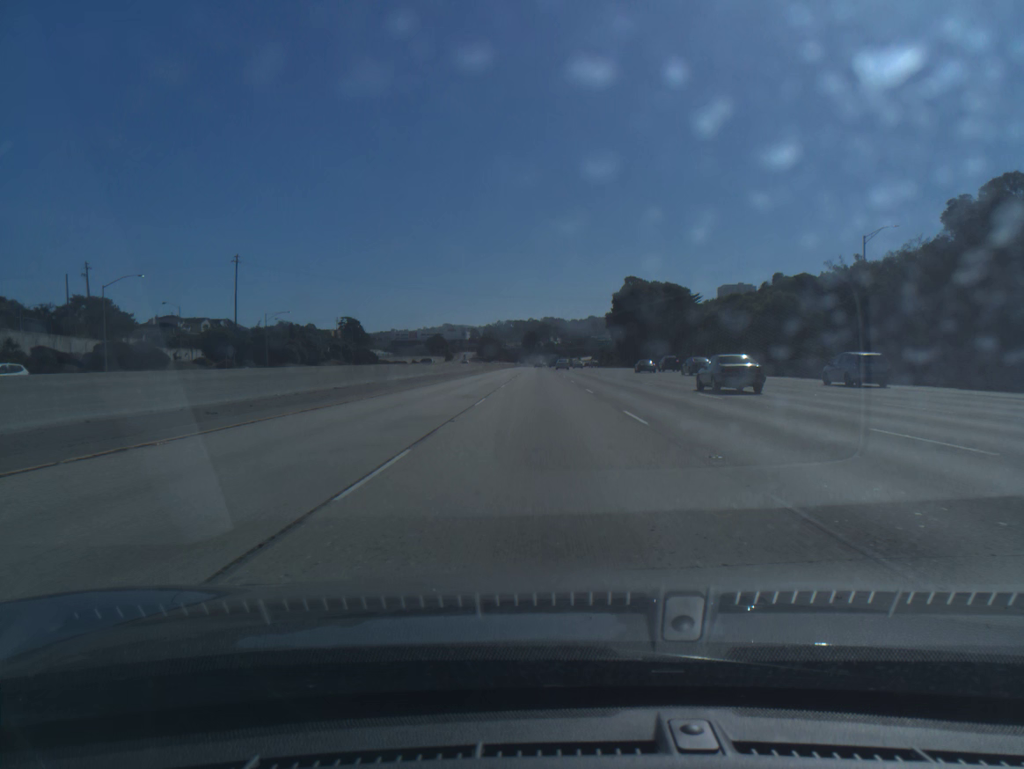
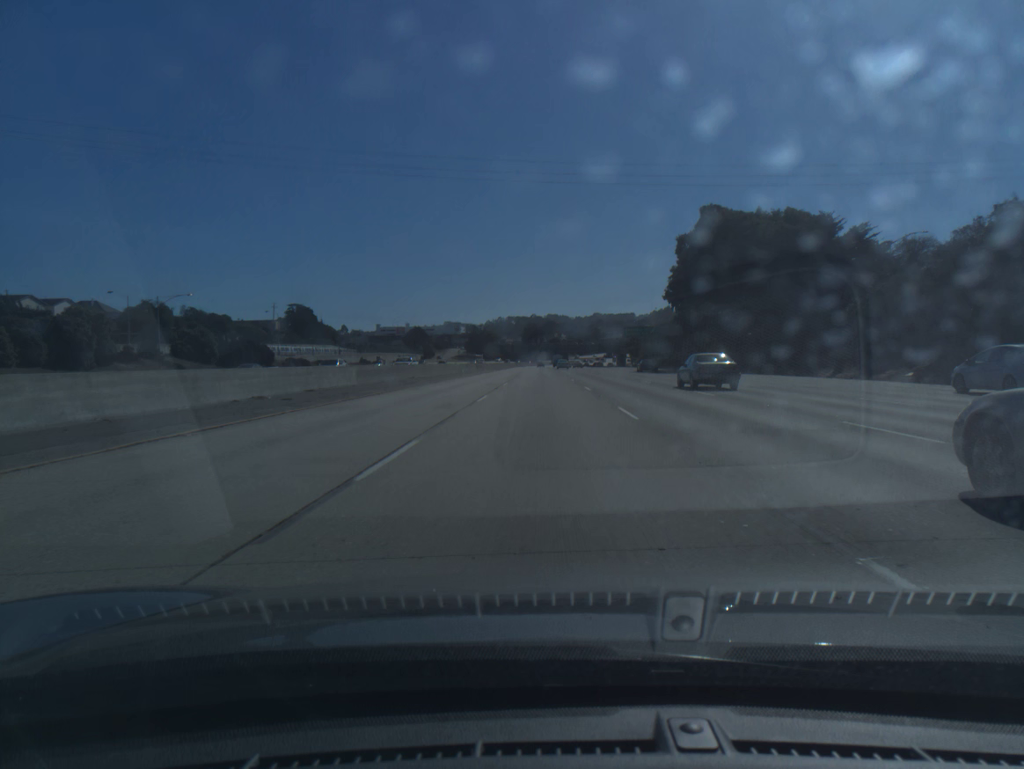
(0.0, +86.6) m; 0°
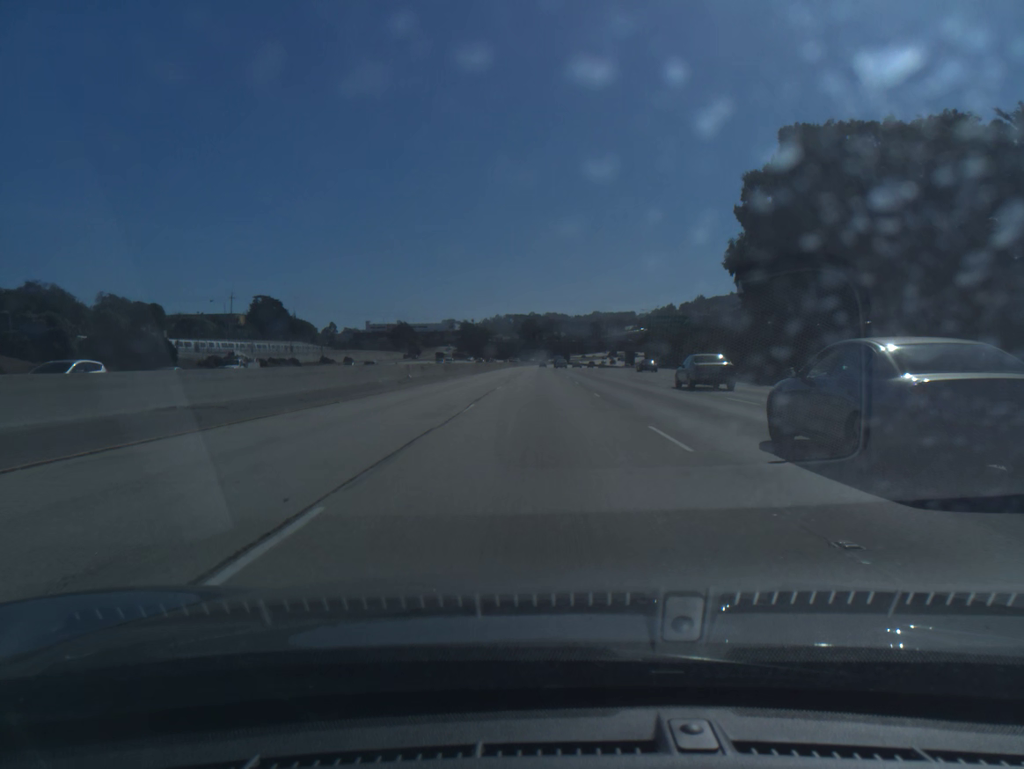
(0.0, +34.7) m; 0°
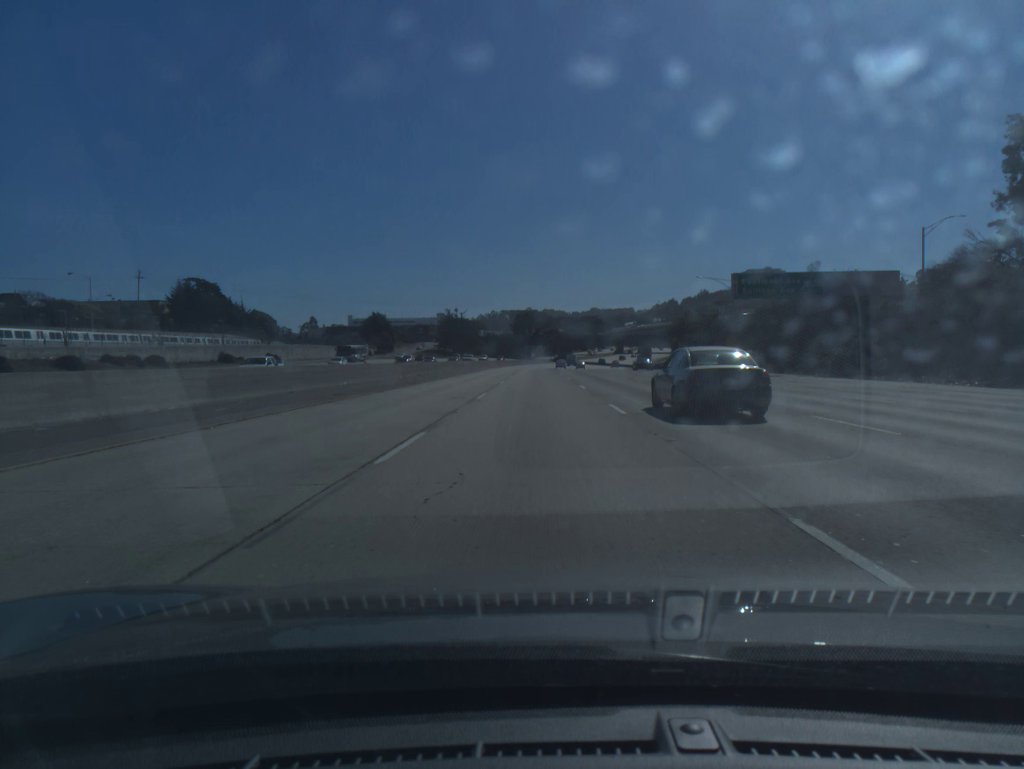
(+0.1, +52.0) m; 0°
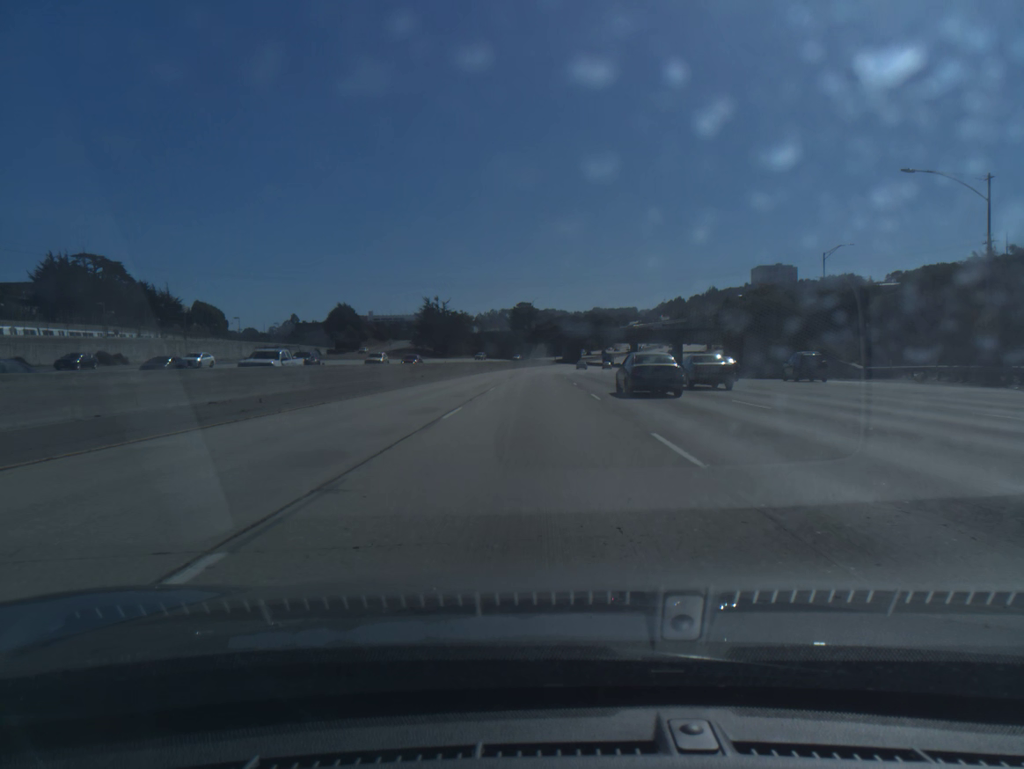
(0.0, +51.9) m; 0°
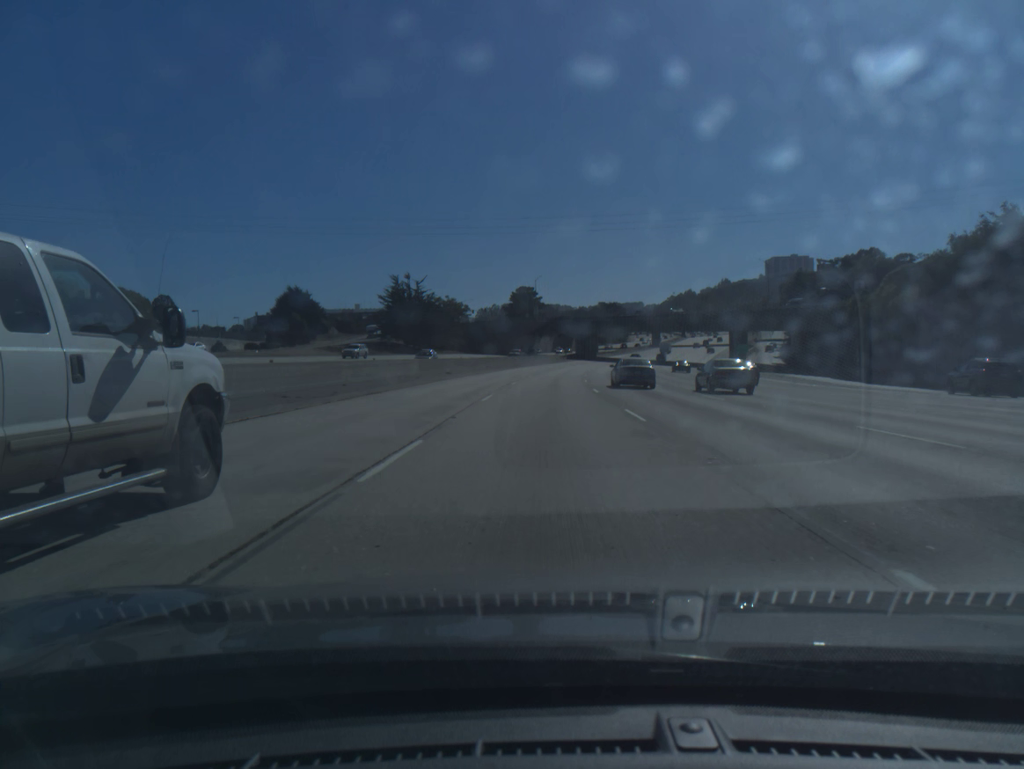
(-0.2, +51.9) m; 0°
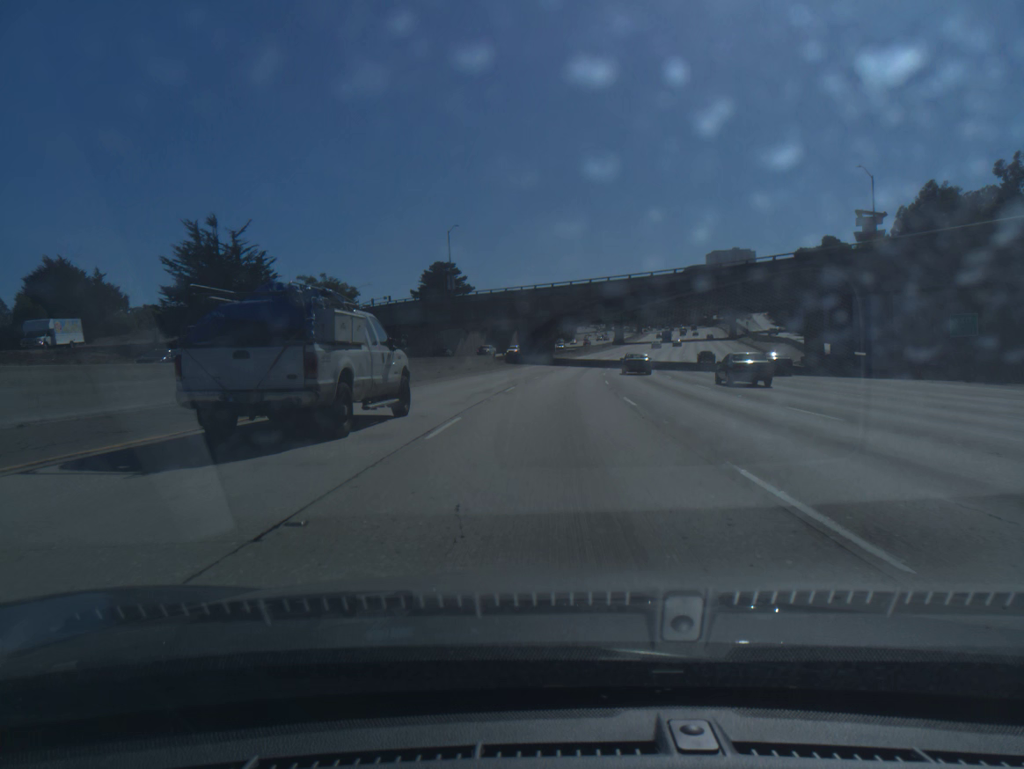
(+2.0, +69.3) m; +4°
